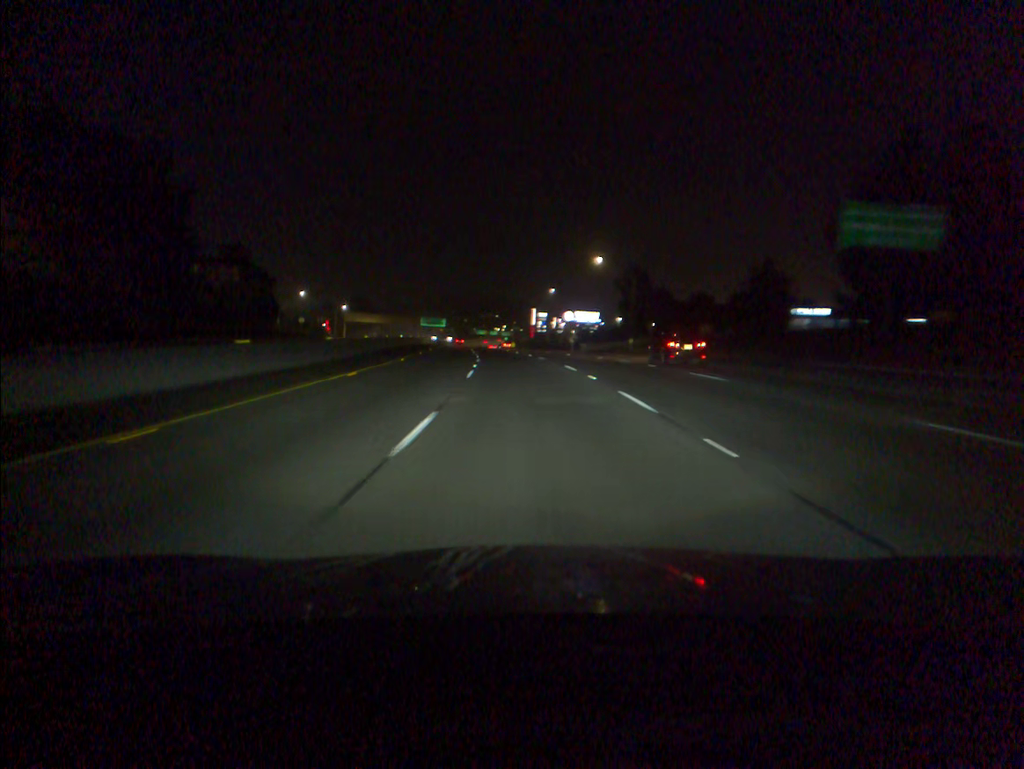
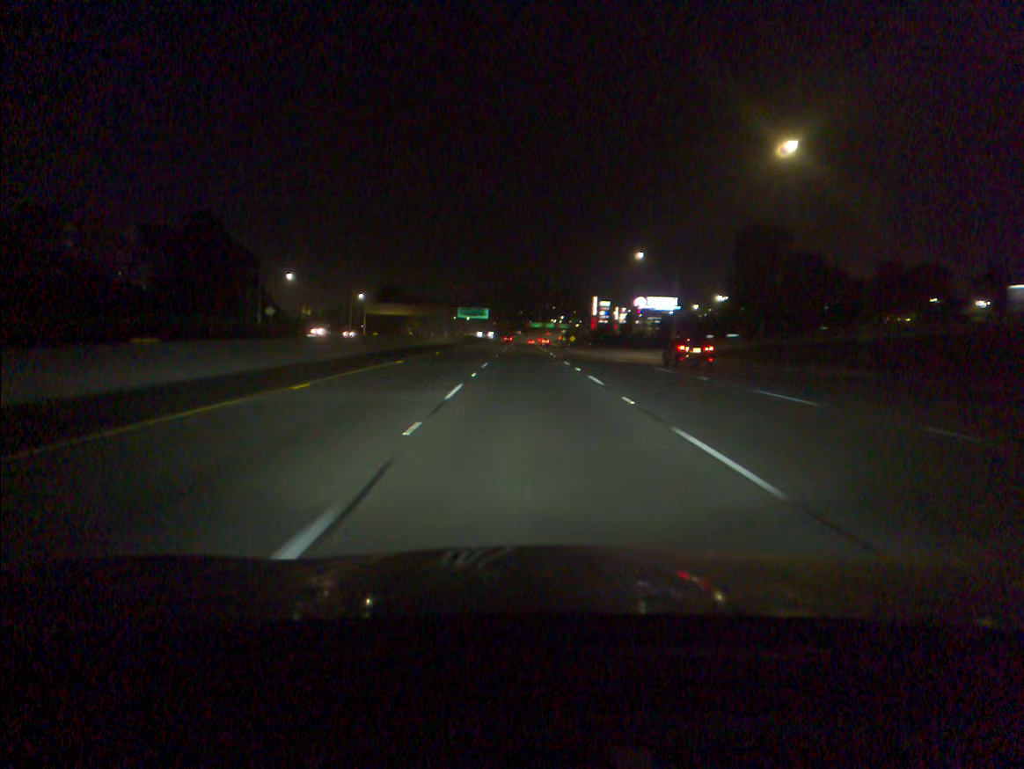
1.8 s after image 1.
(-1.9, +50.4) m; -4°
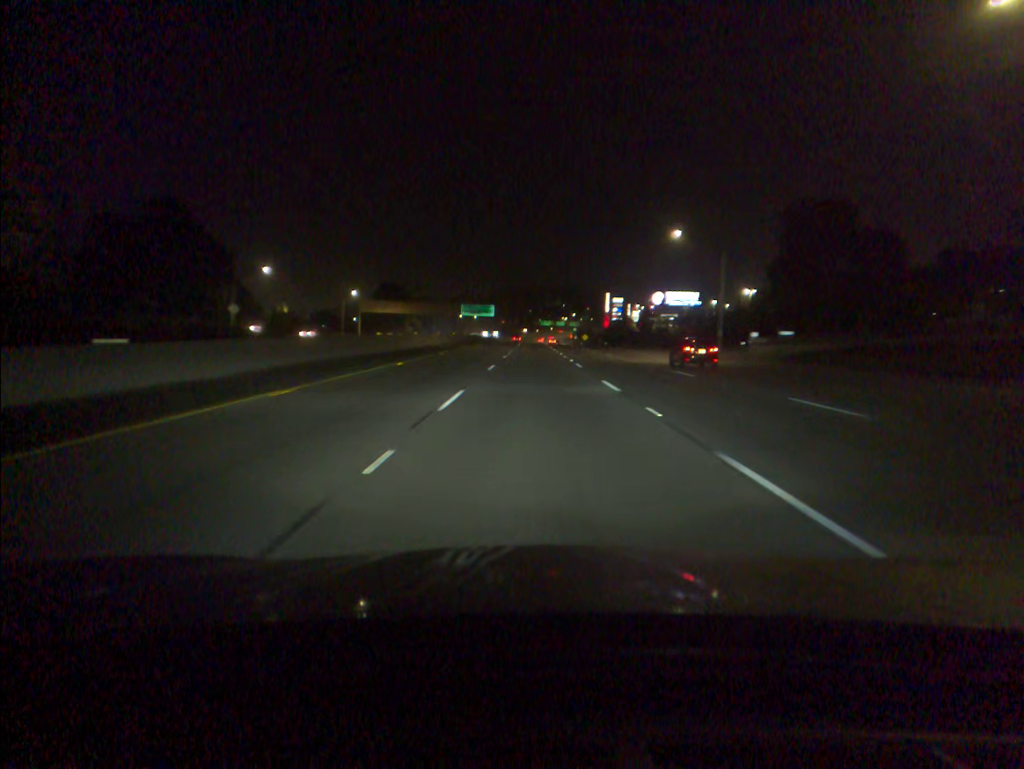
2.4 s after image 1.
(-0.1, +16.8) m; -1°
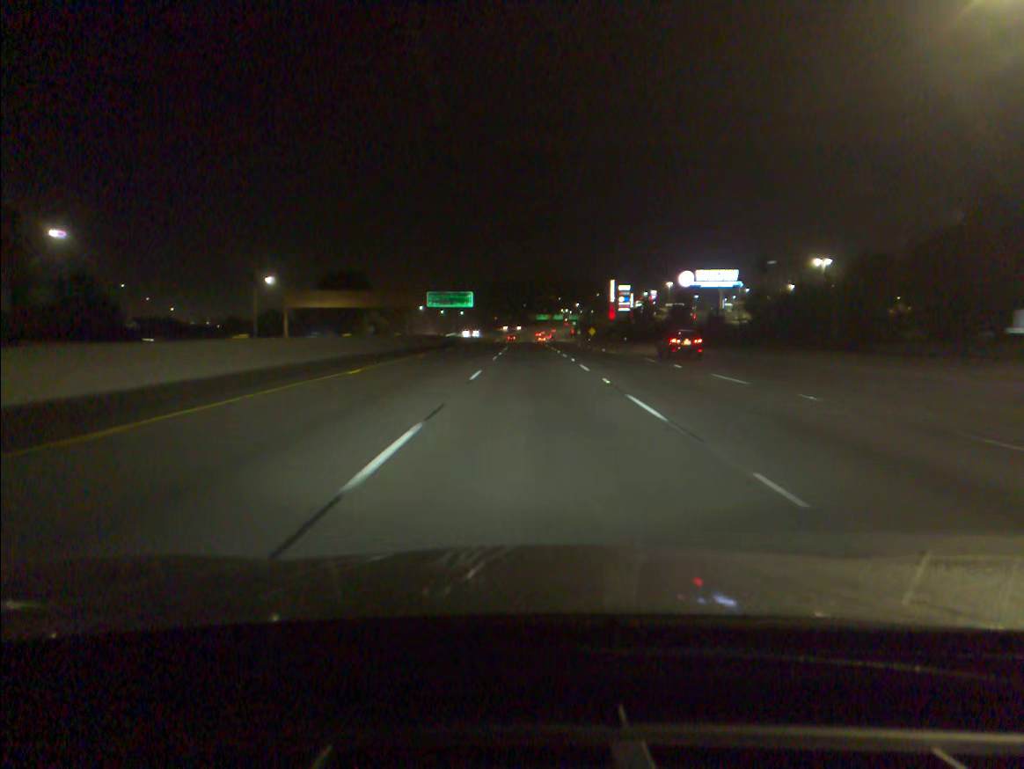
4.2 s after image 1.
(+0.1, +50.6) m; 0°
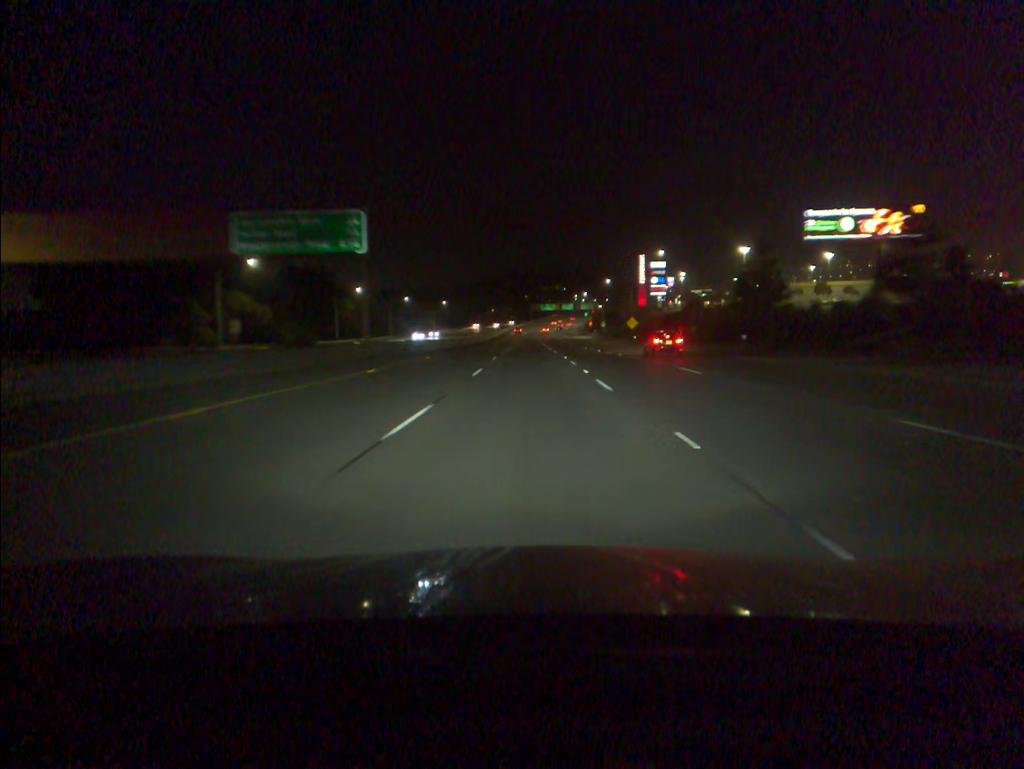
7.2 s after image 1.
(-0.1, +84.3) m; 0°
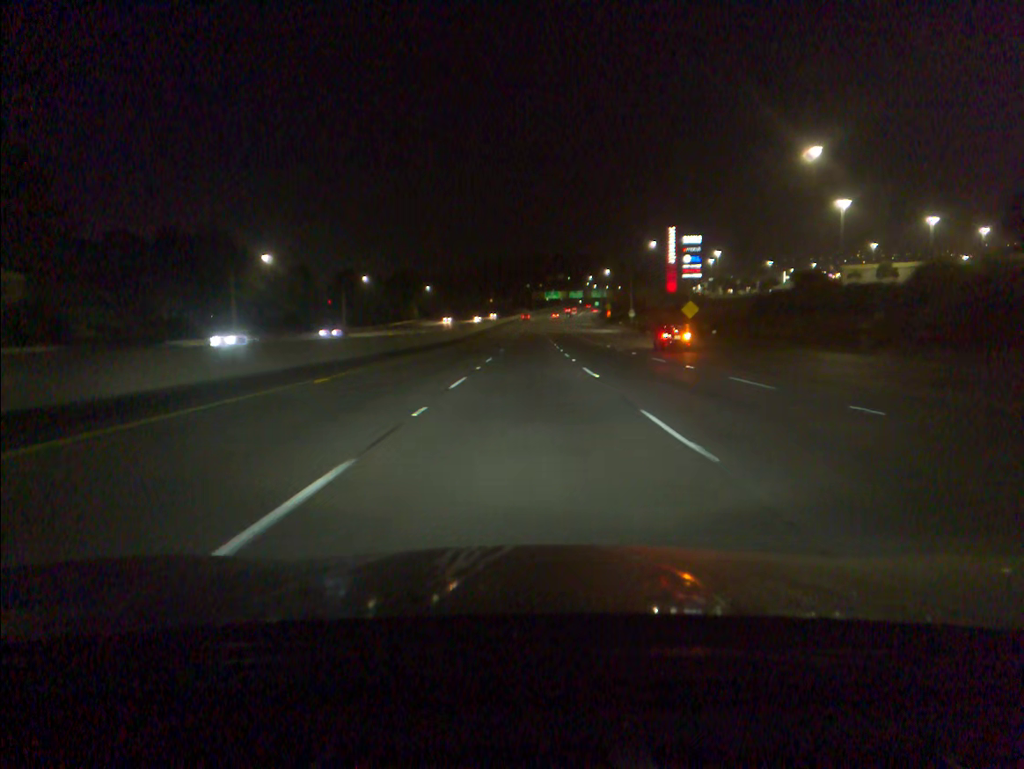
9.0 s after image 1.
(0.0, +50.5) m; 0°
